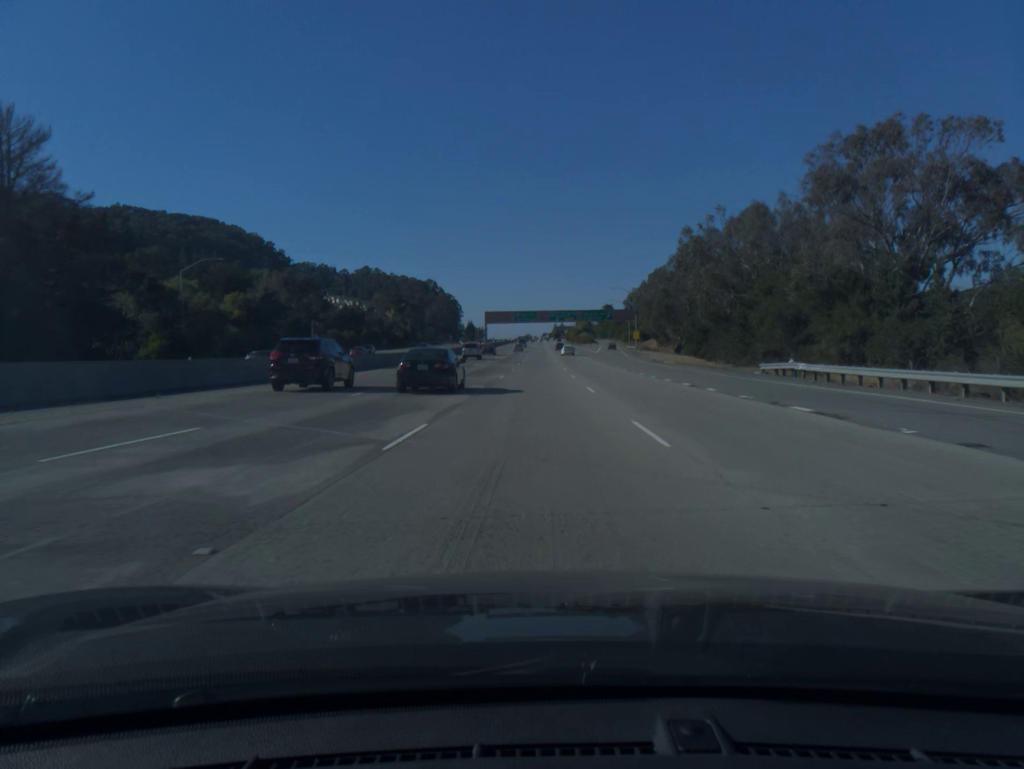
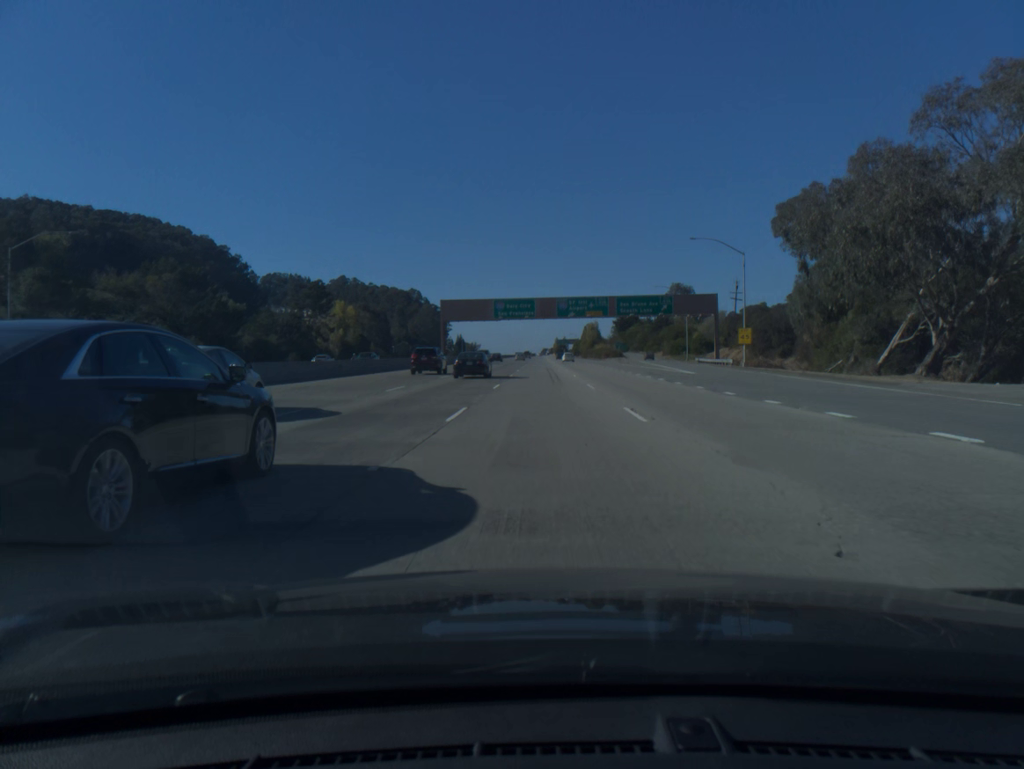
(-0.2, +83.3) m; 0°
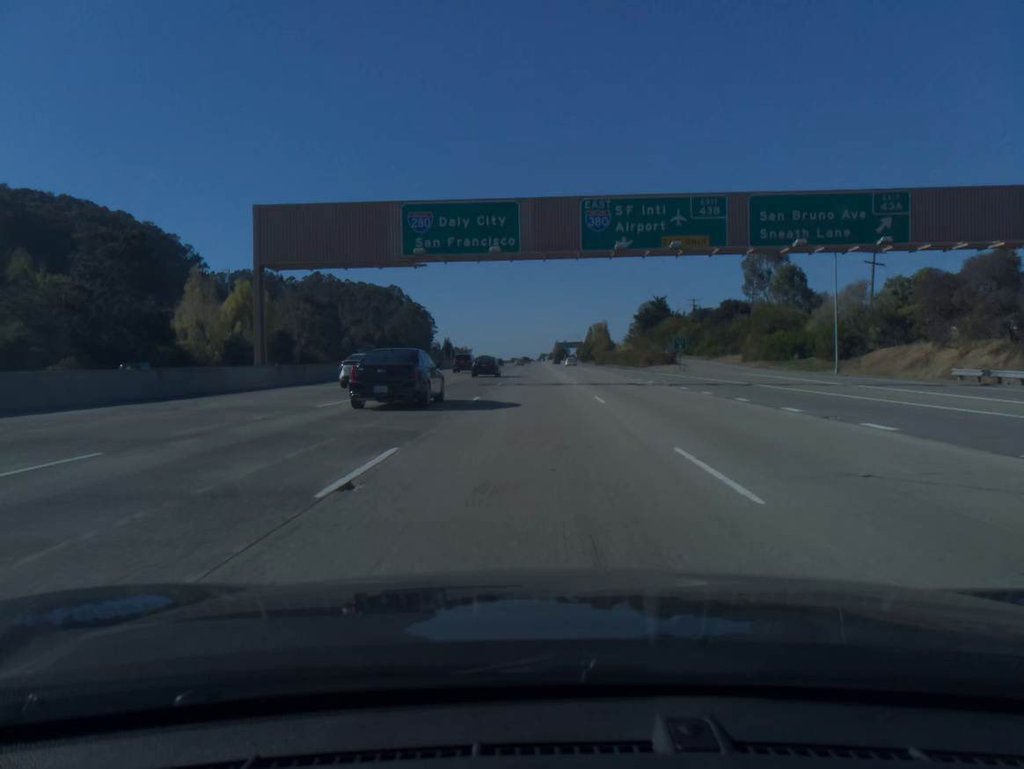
(+0.2, +66.1) m; 0°
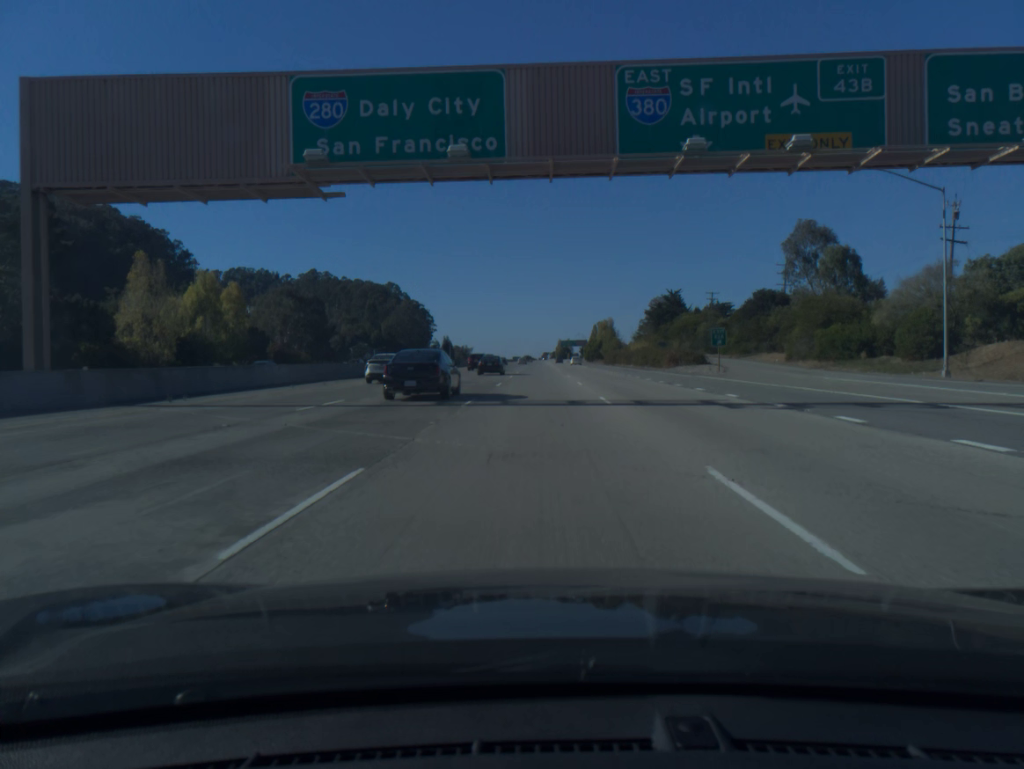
(0.0, +16.6) m; 0°
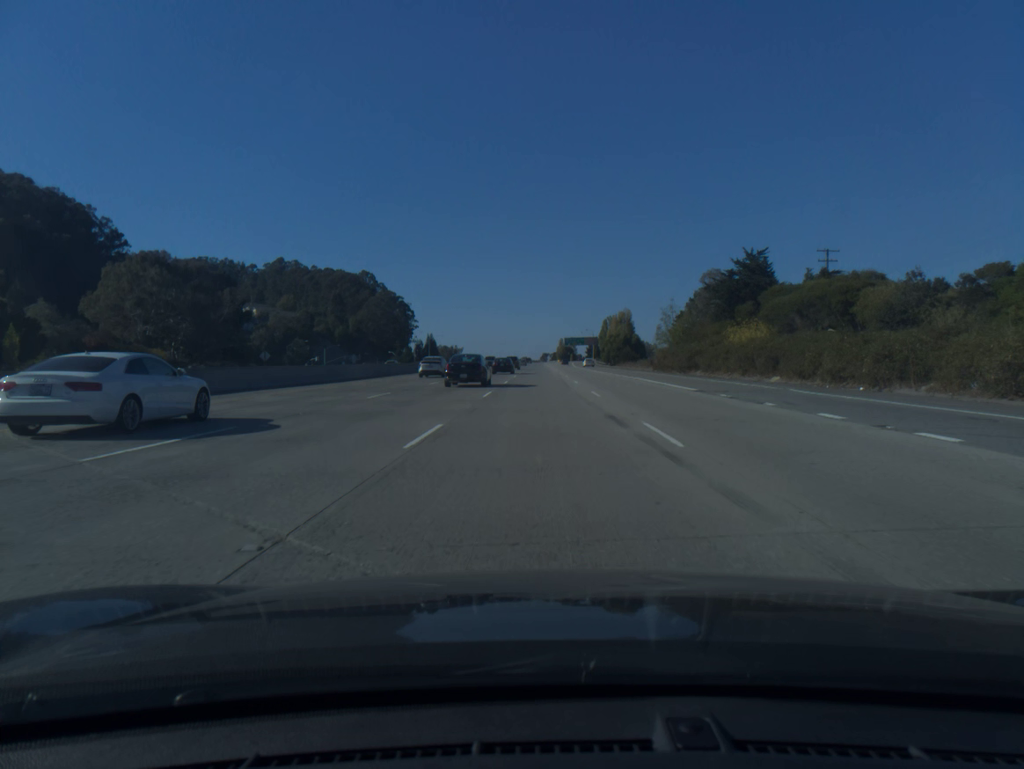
(-0.1, +66.7) m; 0°
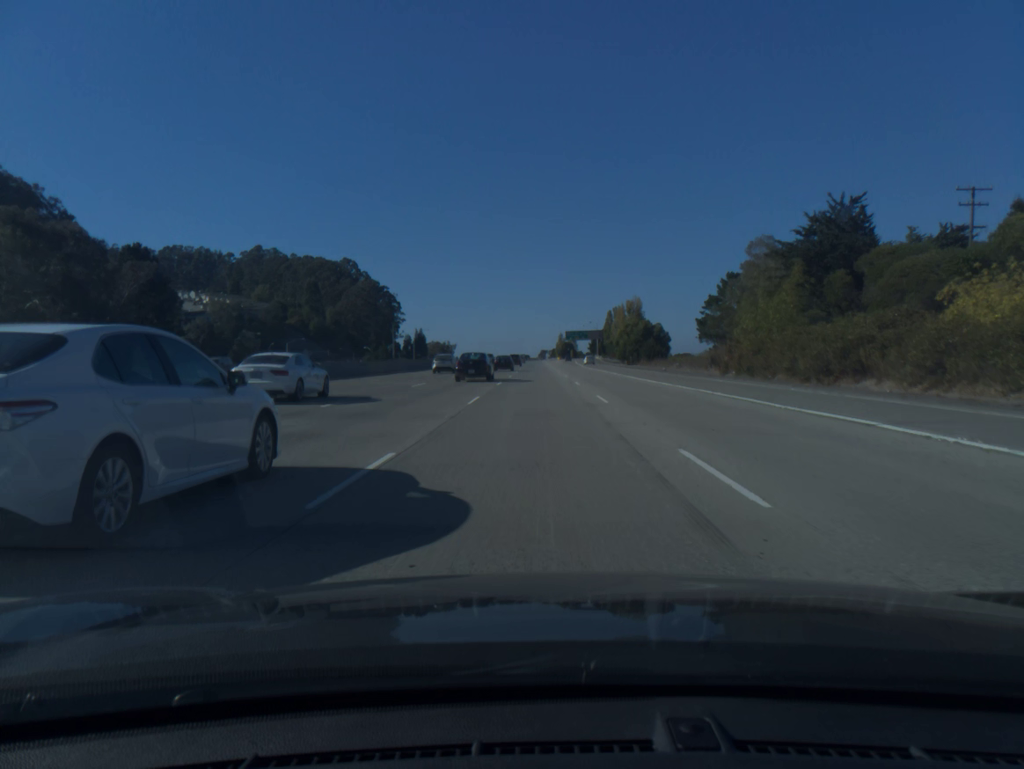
(0.0, +33.6) m; 0°
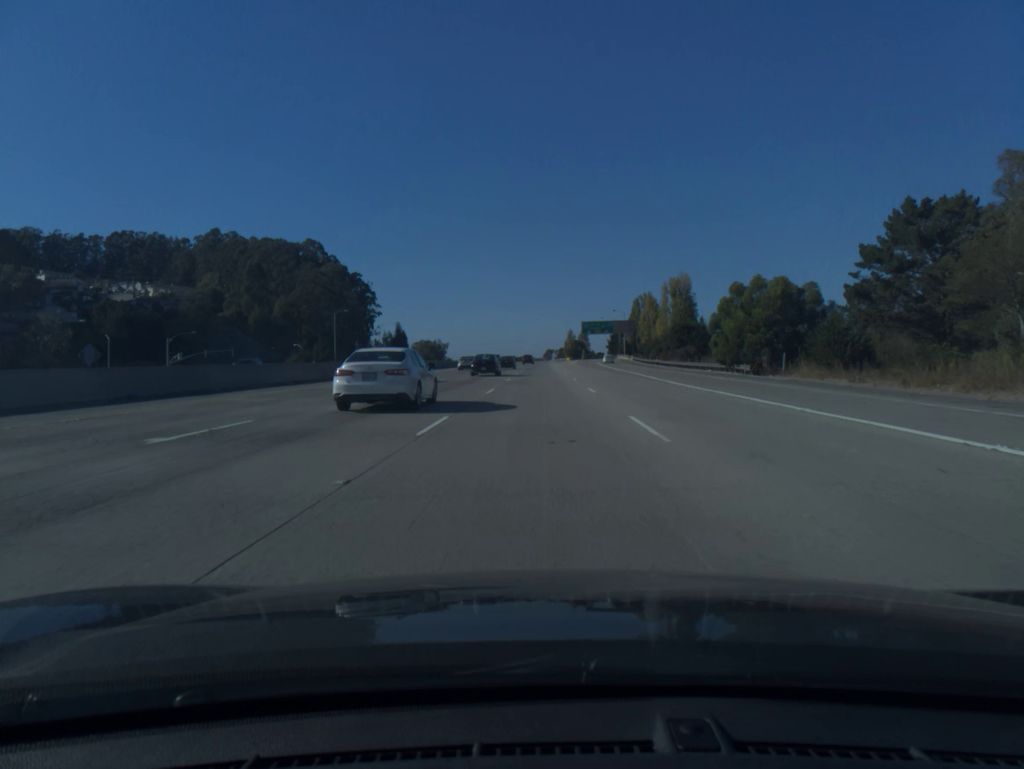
(-0.1, +67.2) m; 0°
